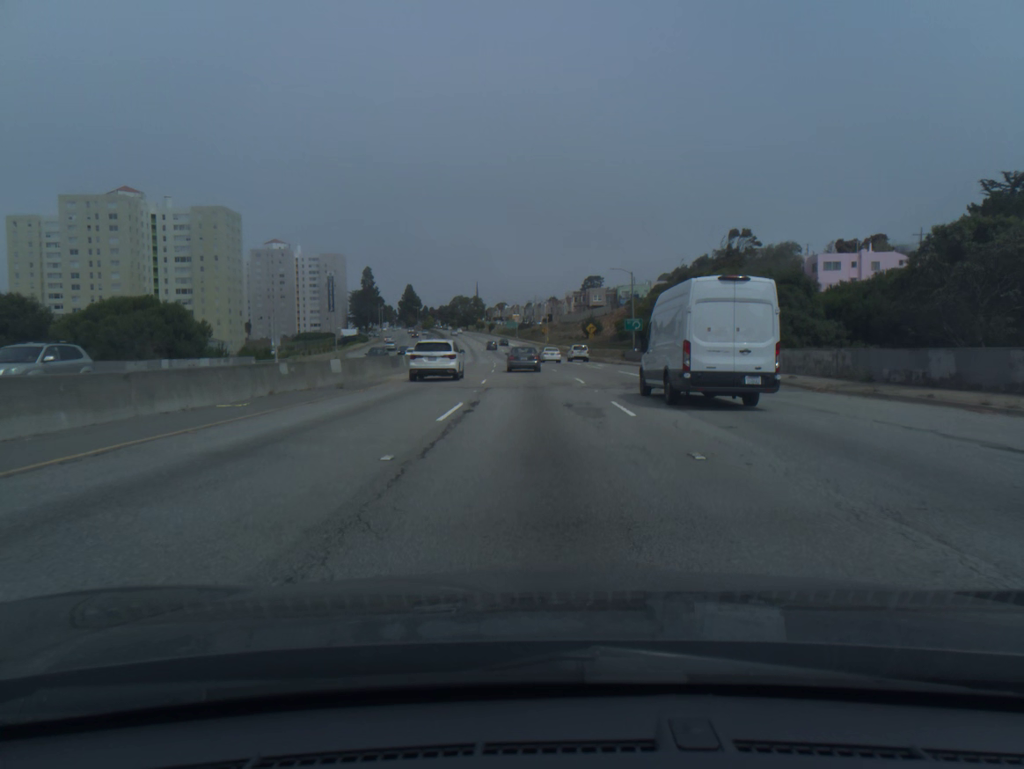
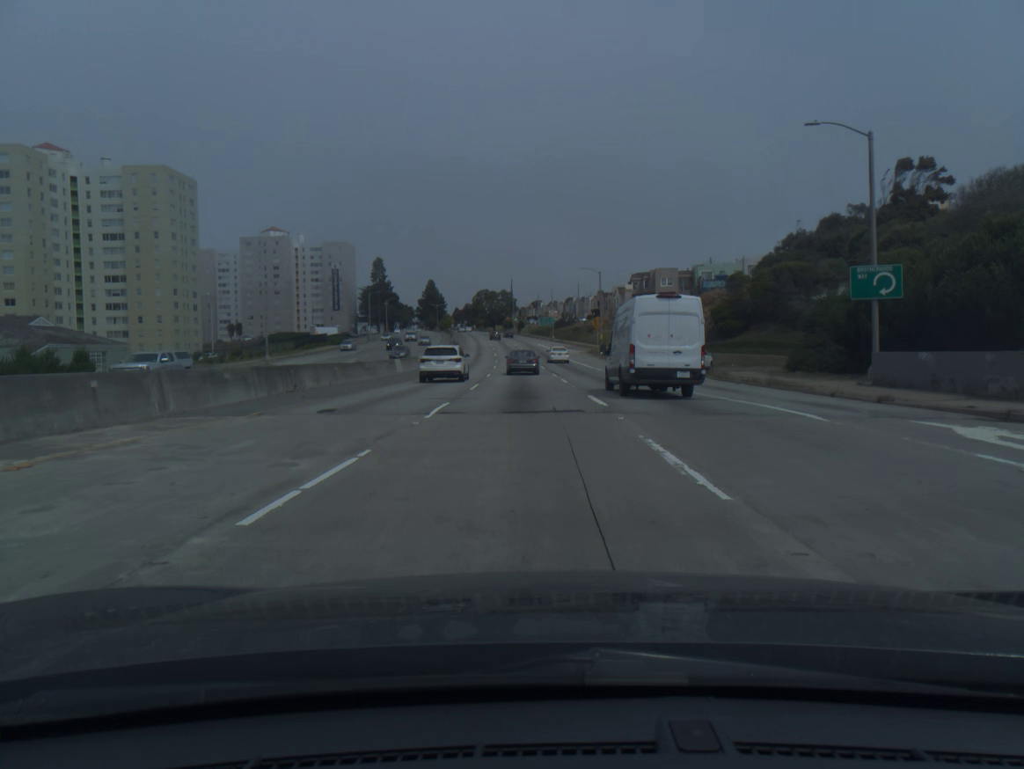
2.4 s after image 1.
(-0.9, +53.0) m; -3°
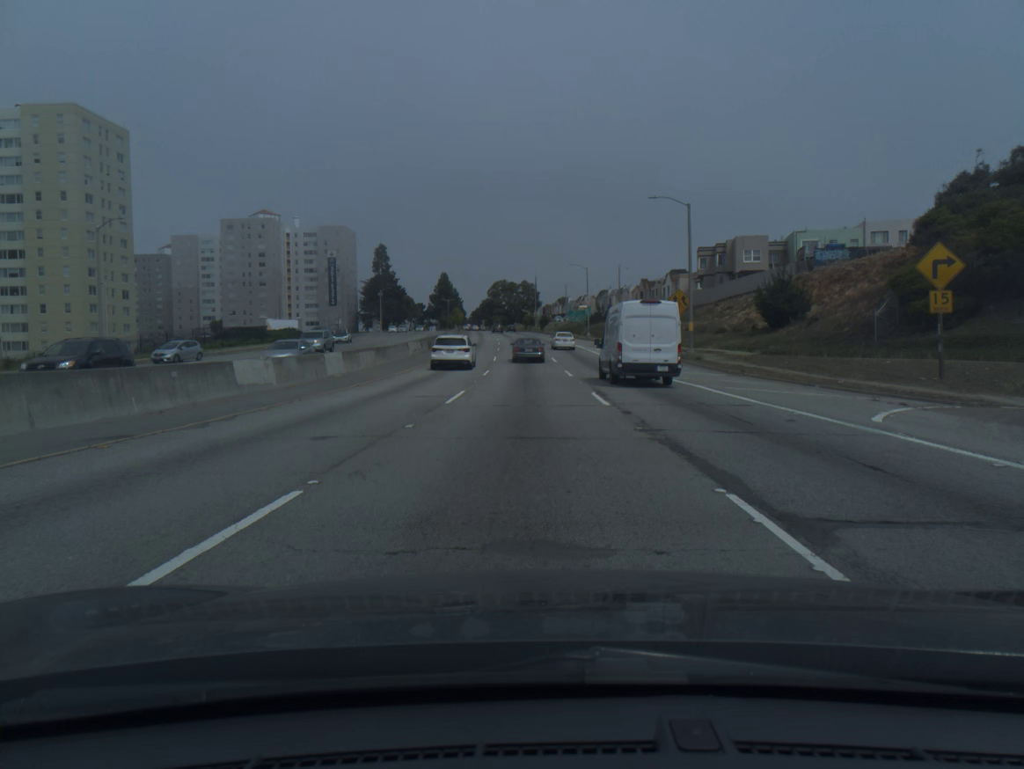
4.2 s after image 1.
(-0.7, +39.4) m; -2°
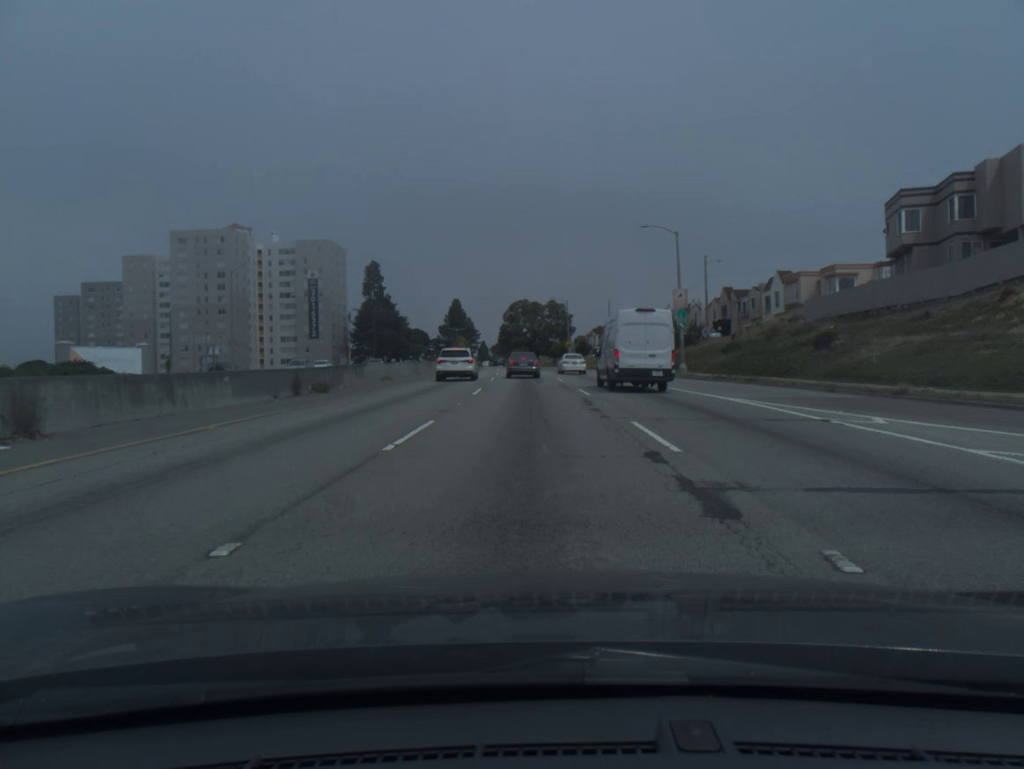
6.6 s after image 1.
(-1.0, +51.9) m; -2°
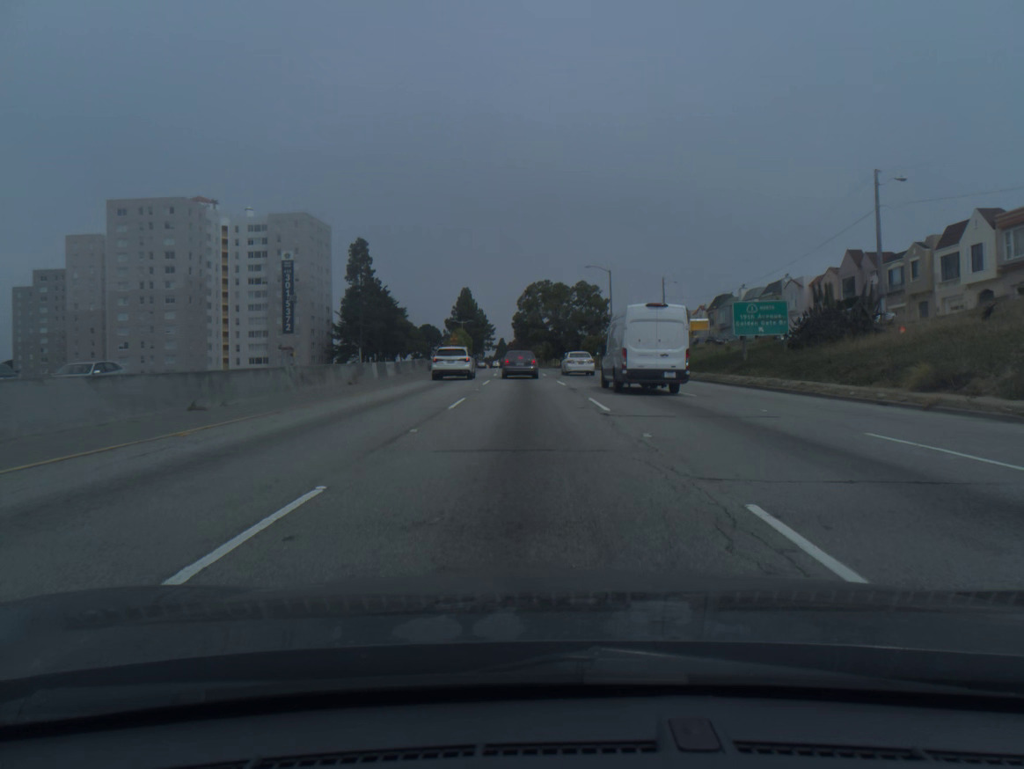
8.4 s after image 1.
(-0.6, +37.1) m; -2°
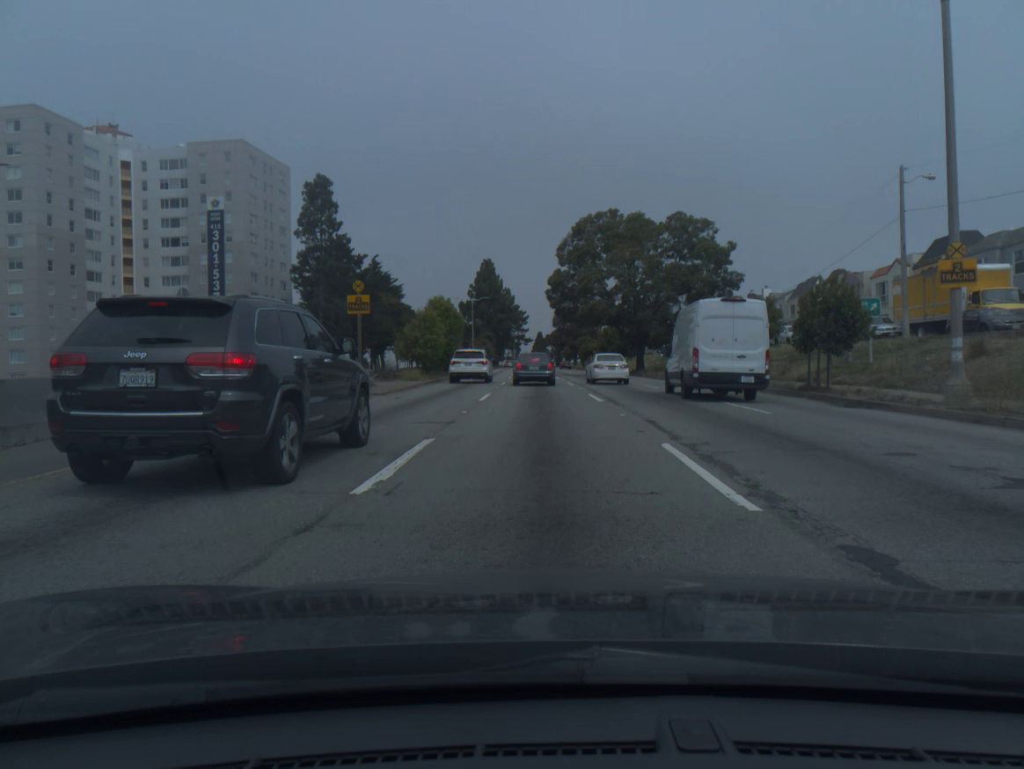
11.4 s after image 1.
(-1.5, +54.9) m; -3°
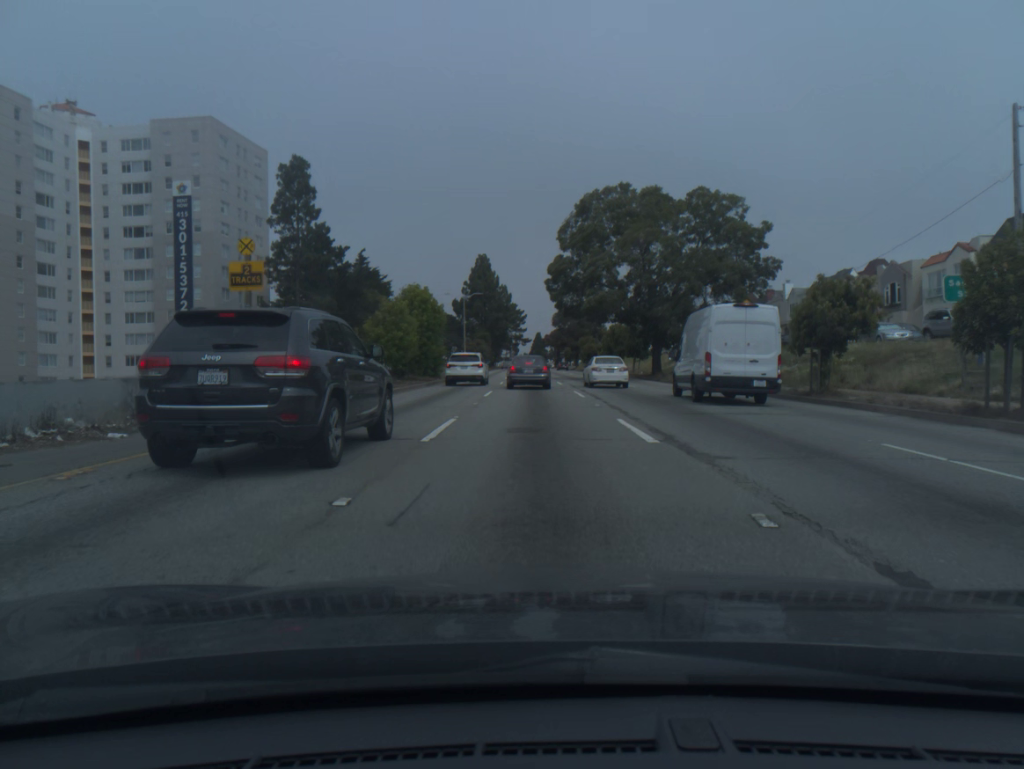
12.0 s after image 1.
(0.0, +10.1) m; 0°
